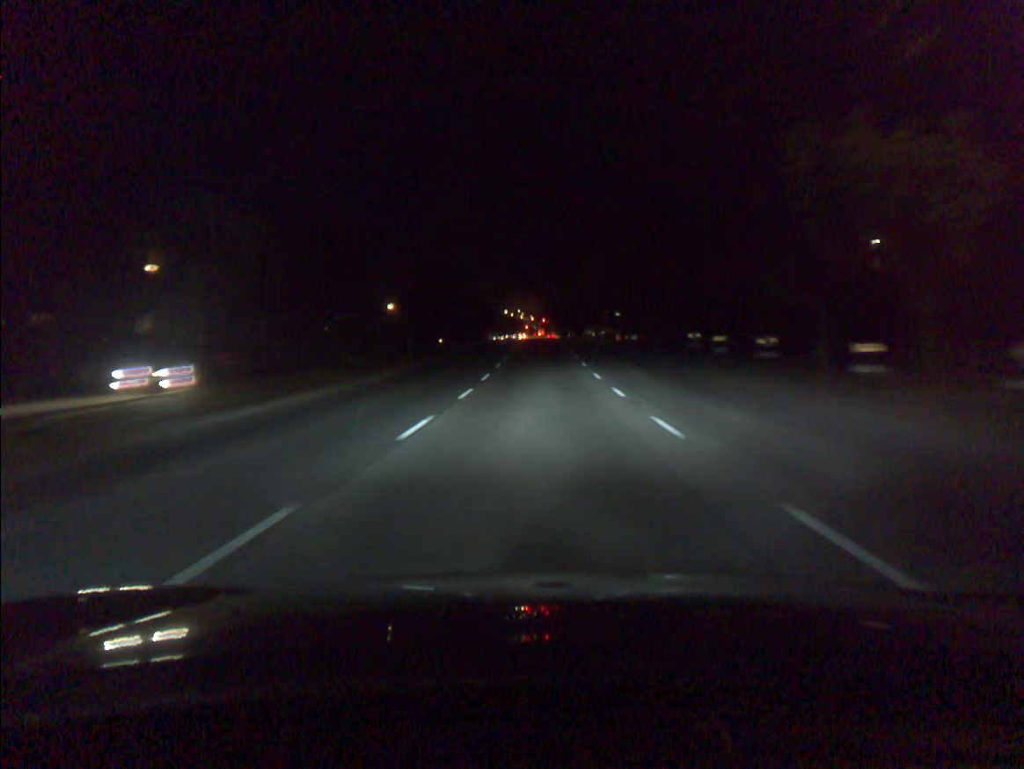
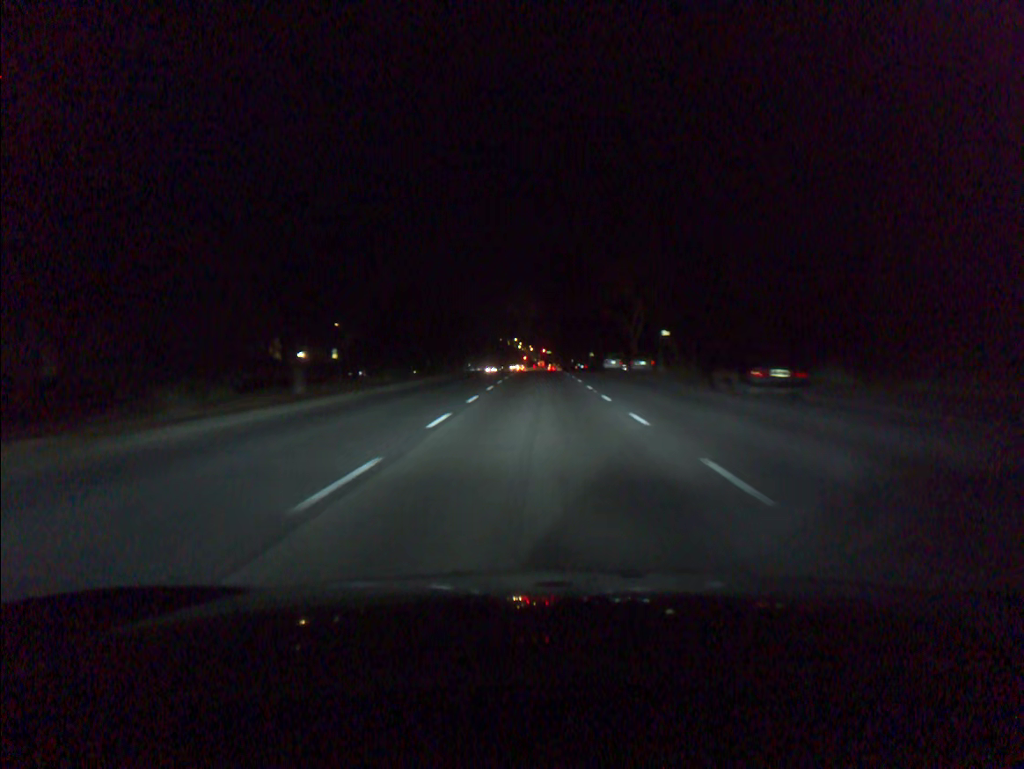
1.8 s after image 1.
(+0.1, +32.9) m; 0°
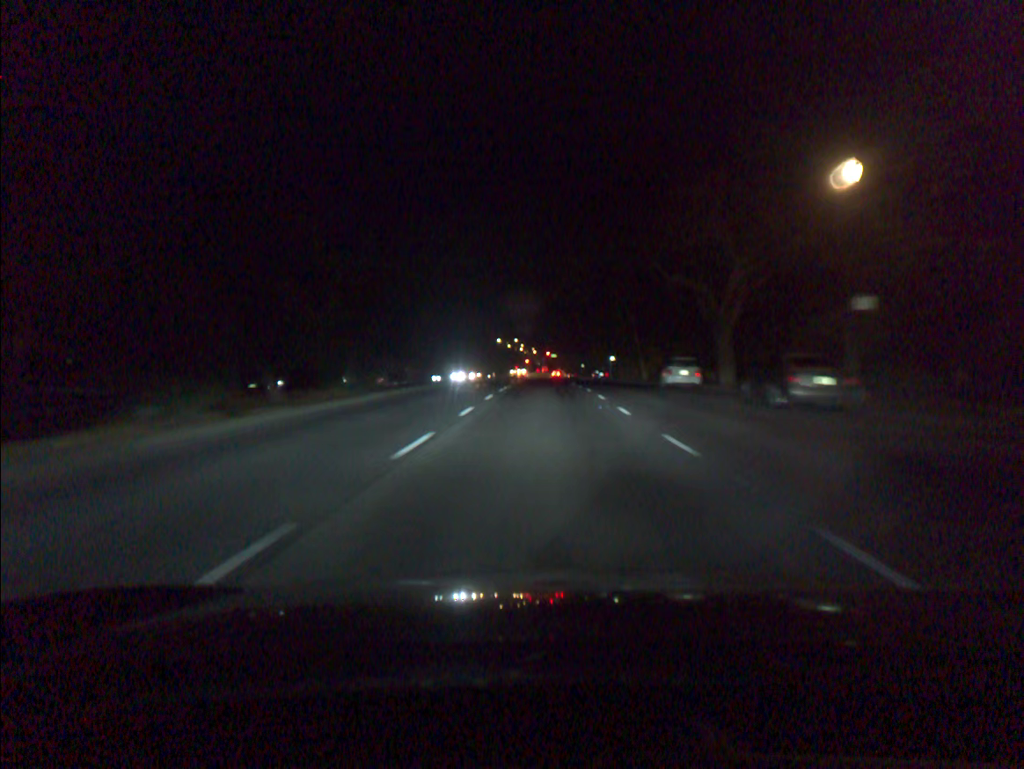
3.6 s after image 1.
(-0.1, +32.2) m; 0°
